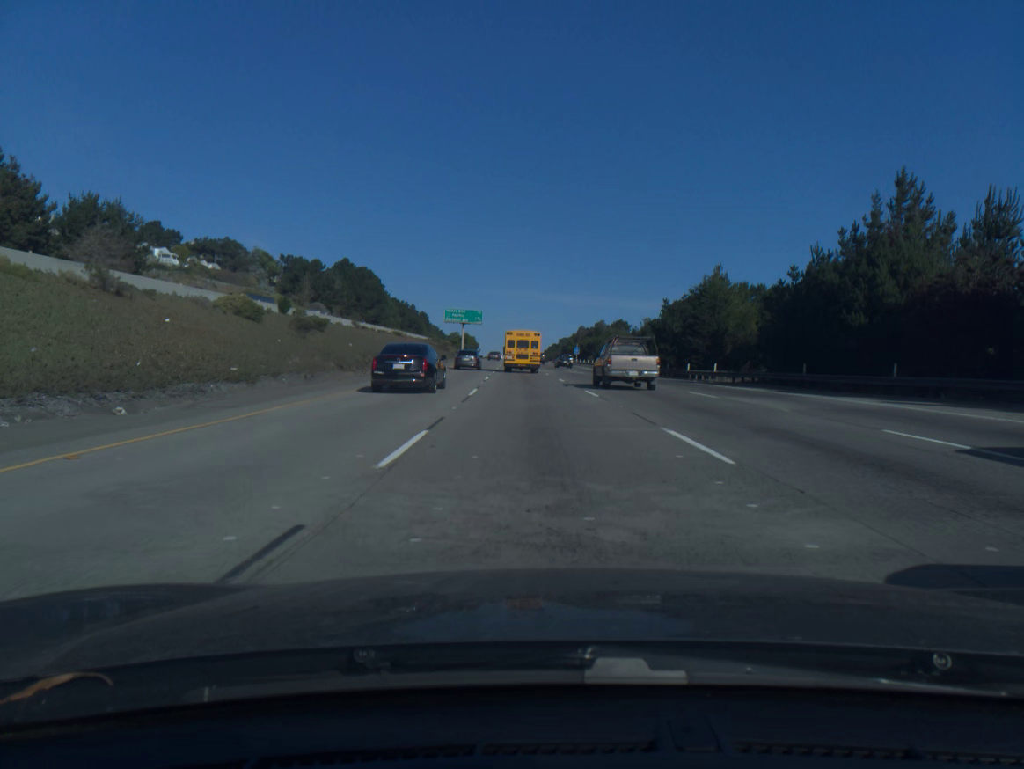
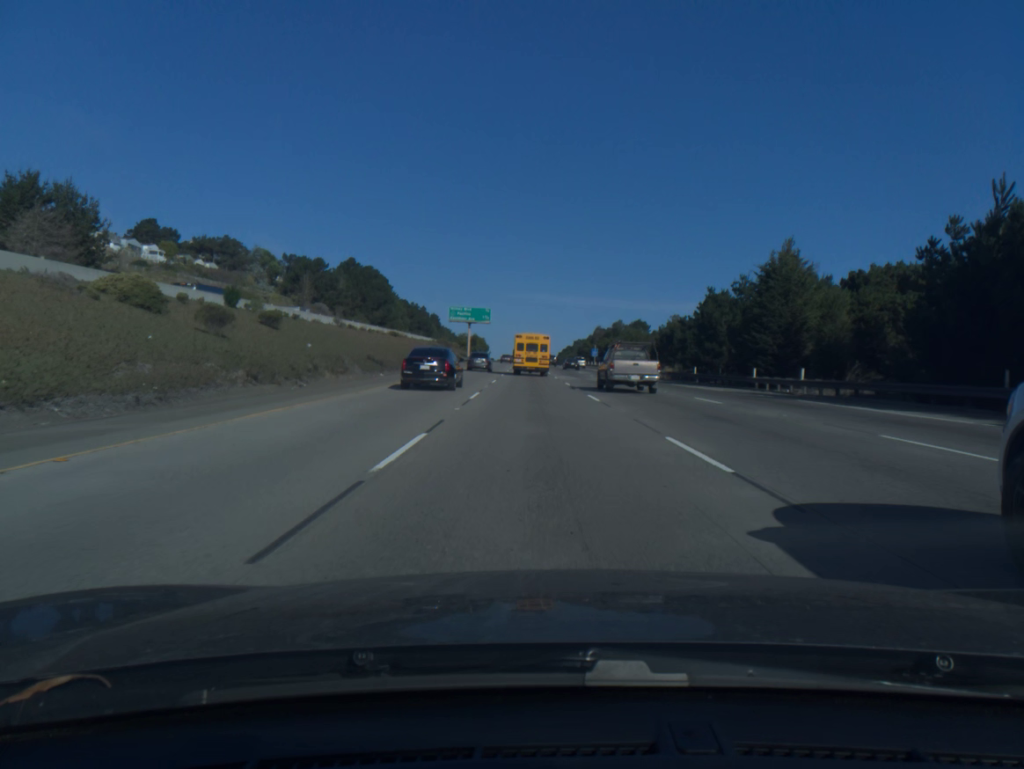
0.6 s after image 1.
(-0.1, +14.6) m; -1°
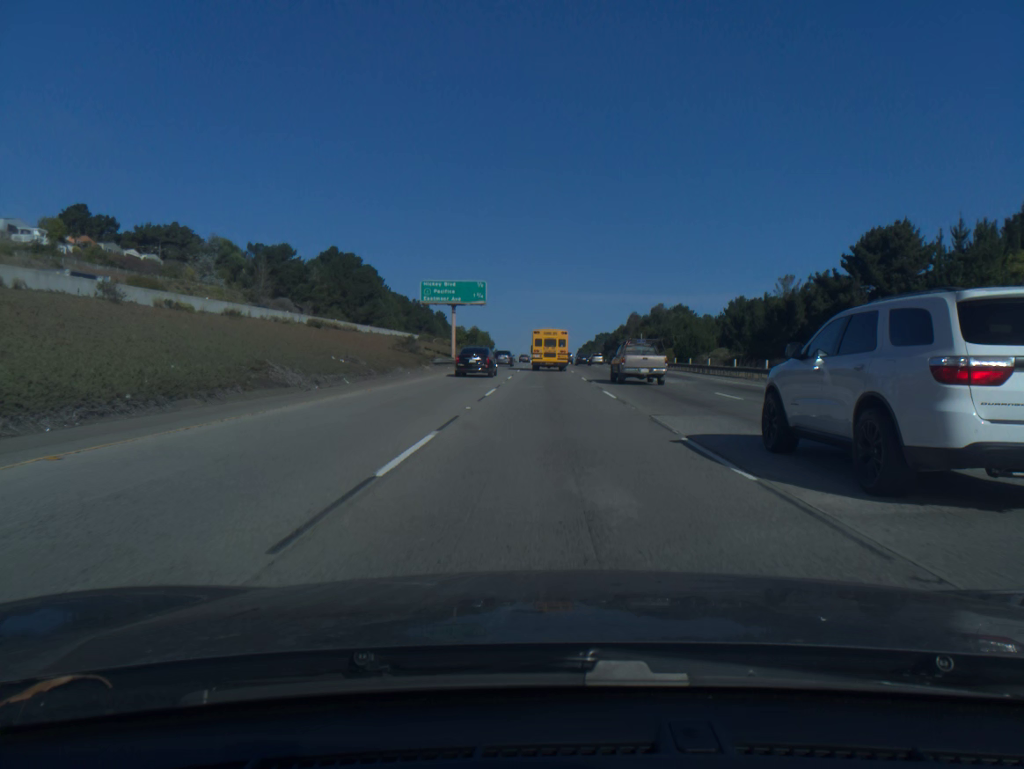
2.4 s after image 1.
(-0.7, +44.0) m; -1°
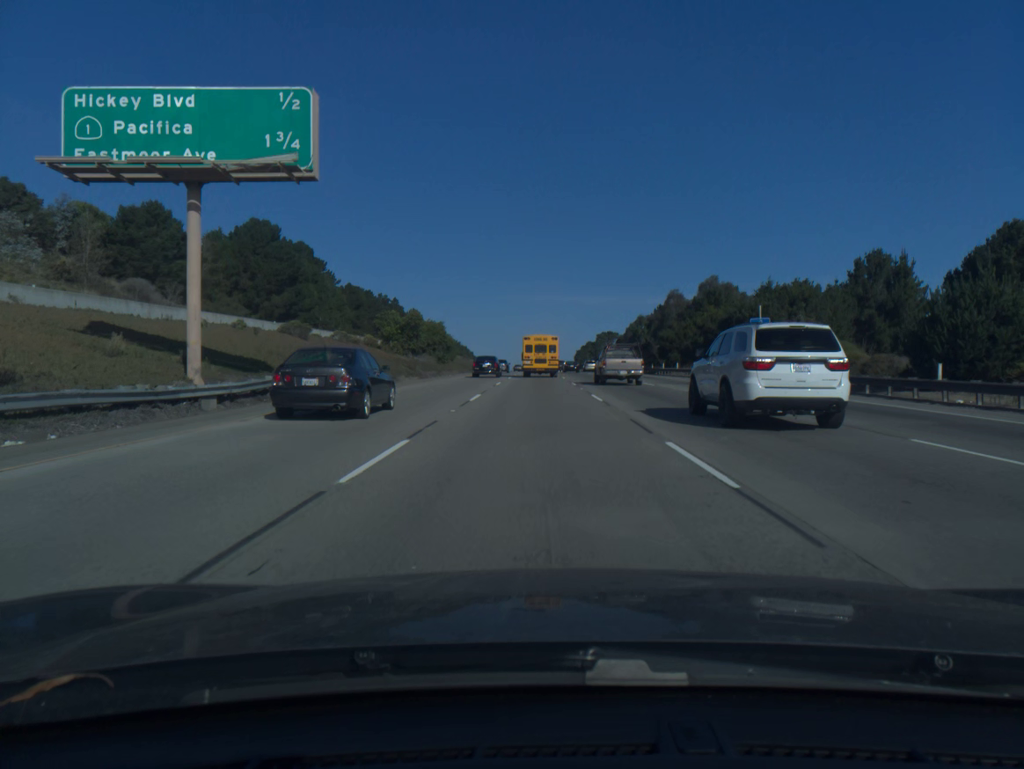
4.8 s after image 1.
(+0.4, +58.8) m; 0°
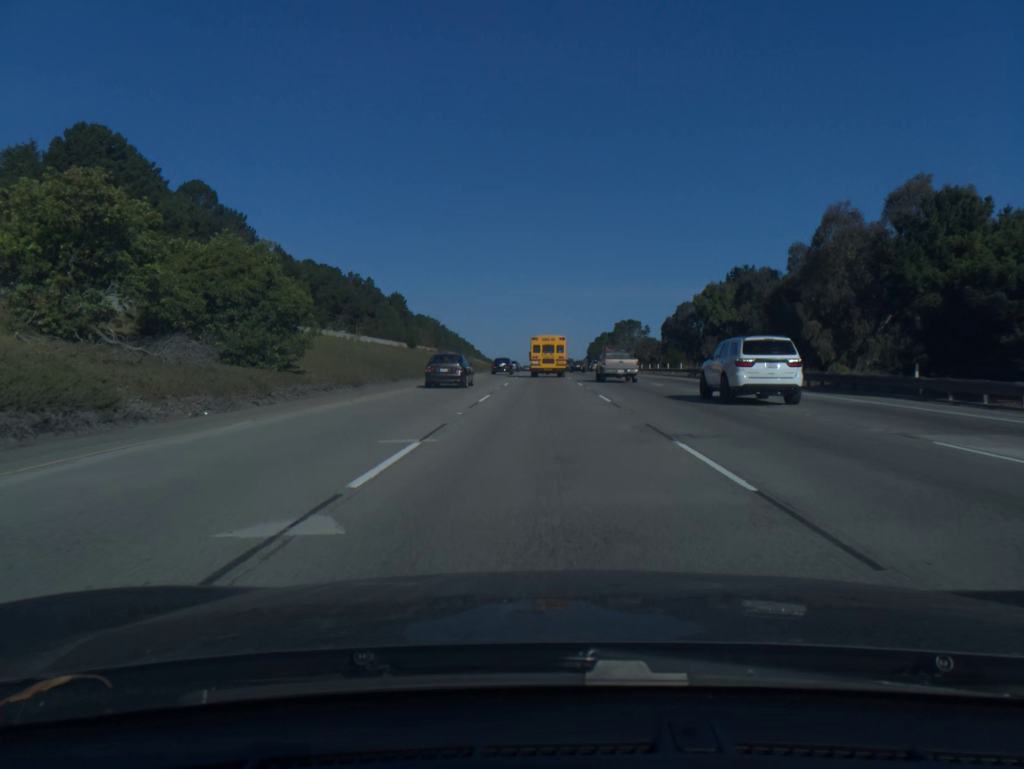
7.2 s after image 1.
(-0.3, +58.6) m; 0°
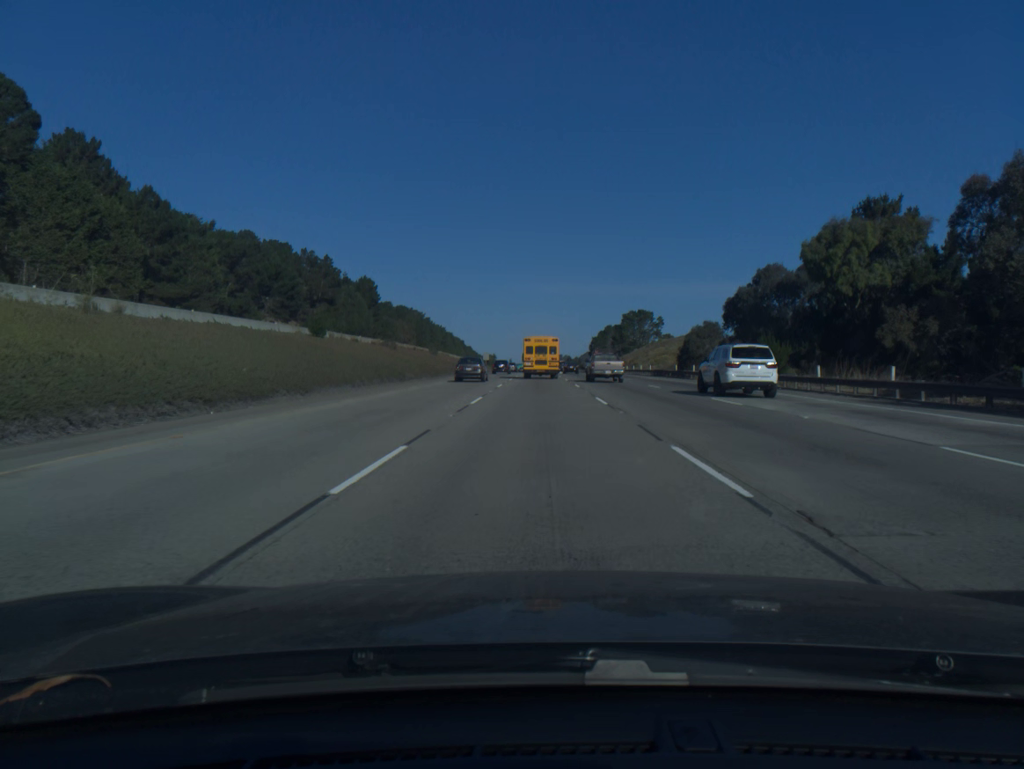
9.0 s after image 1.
(+0.1, +44.1) m; 0°
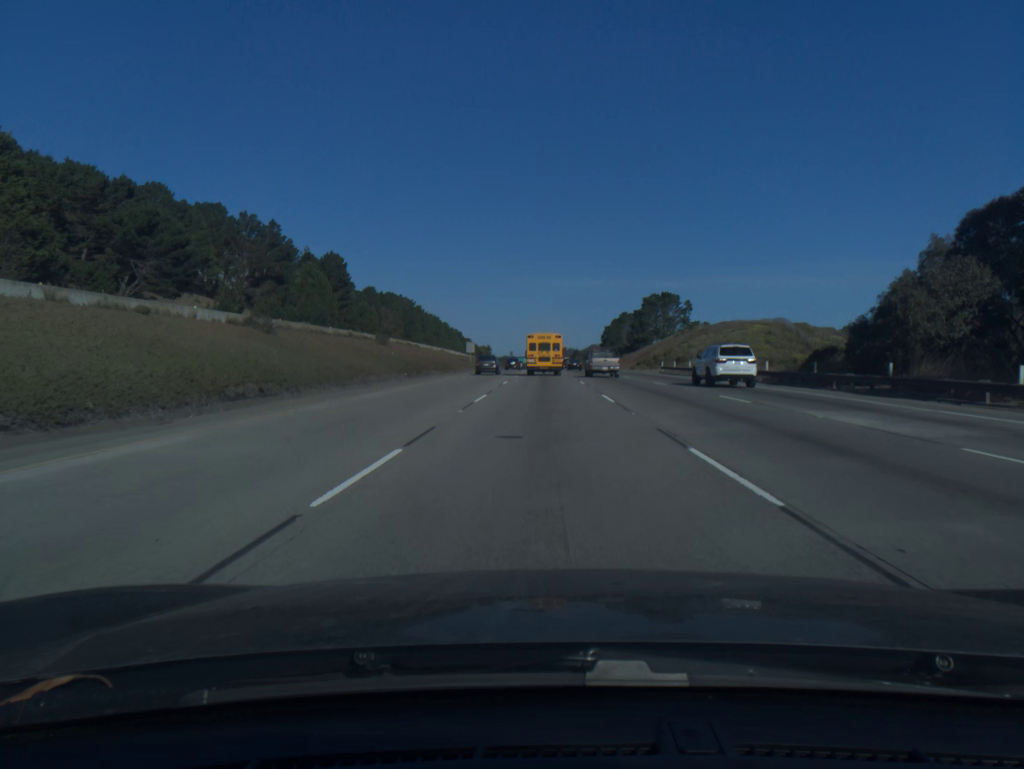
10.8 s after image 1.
(-0.2, +44.3) m; 0°
